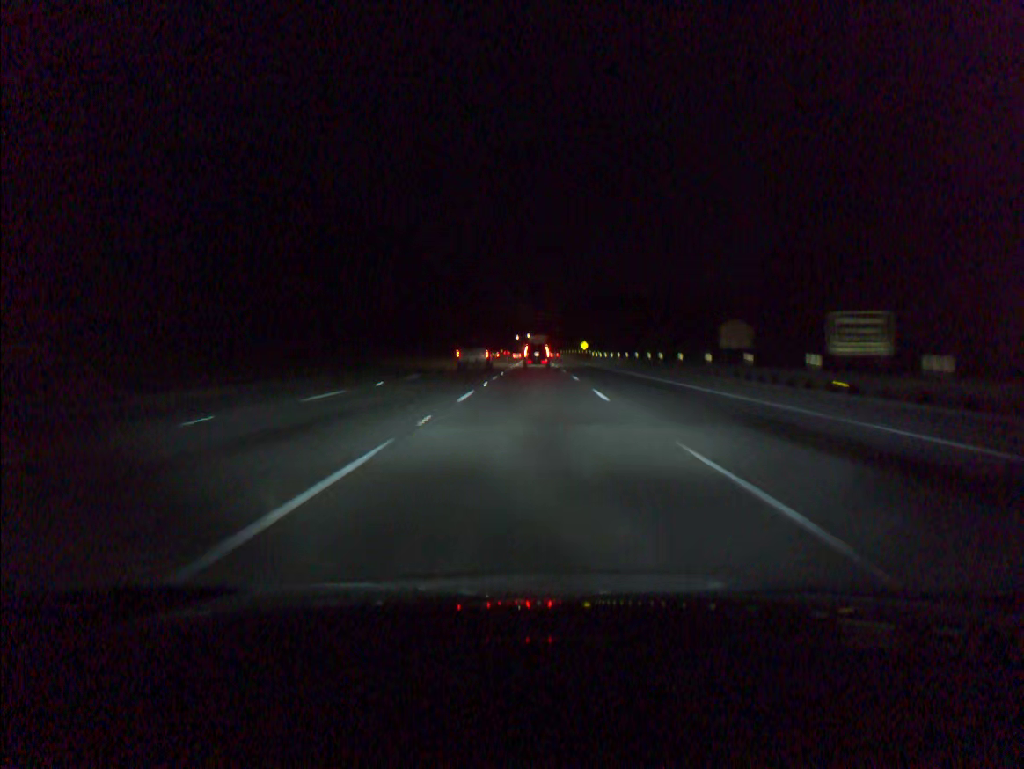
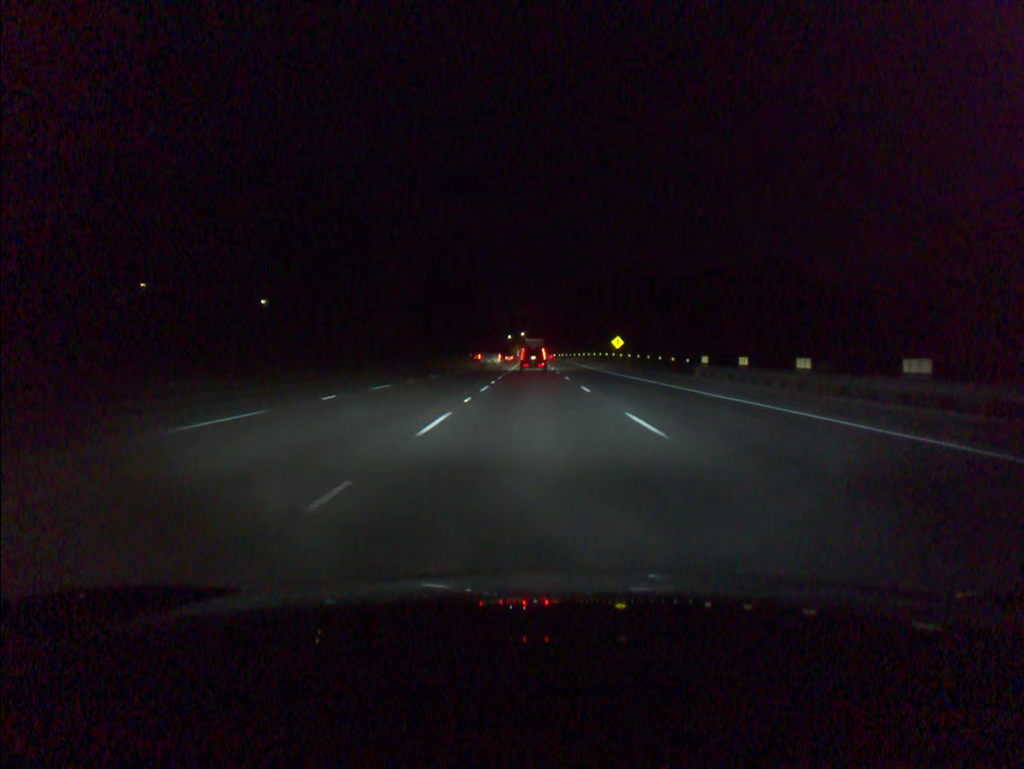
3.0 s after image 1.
(-0.1, +80.8) m; 0°
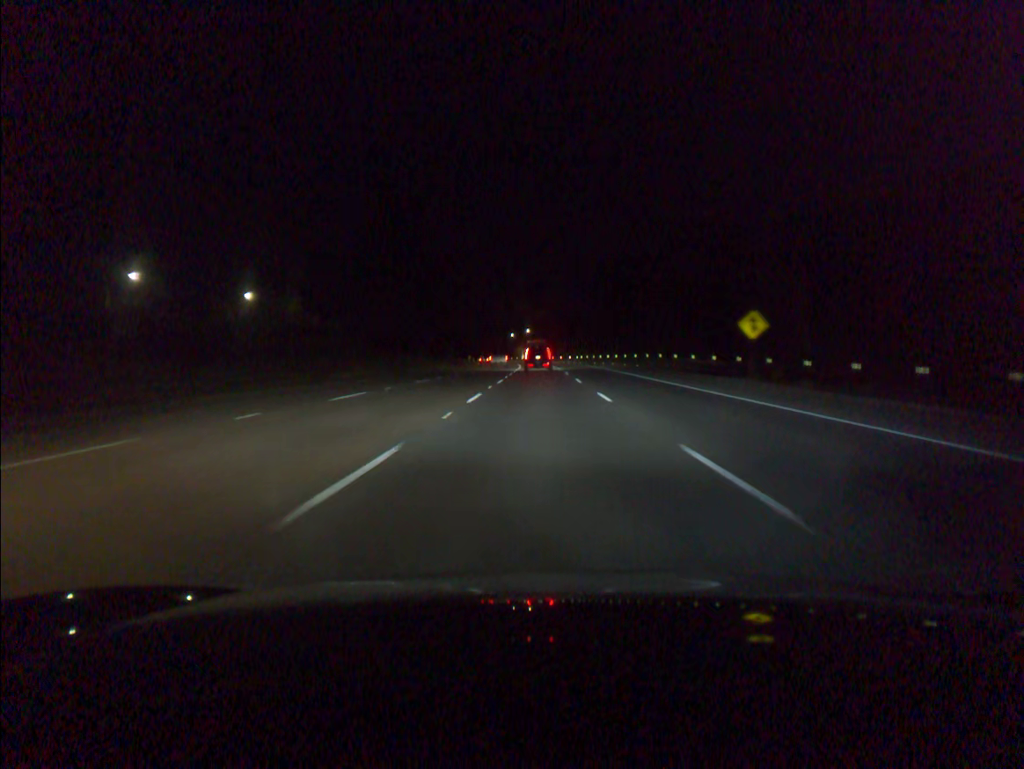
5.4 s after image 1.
(-0.2, +64.4) m; -1°
